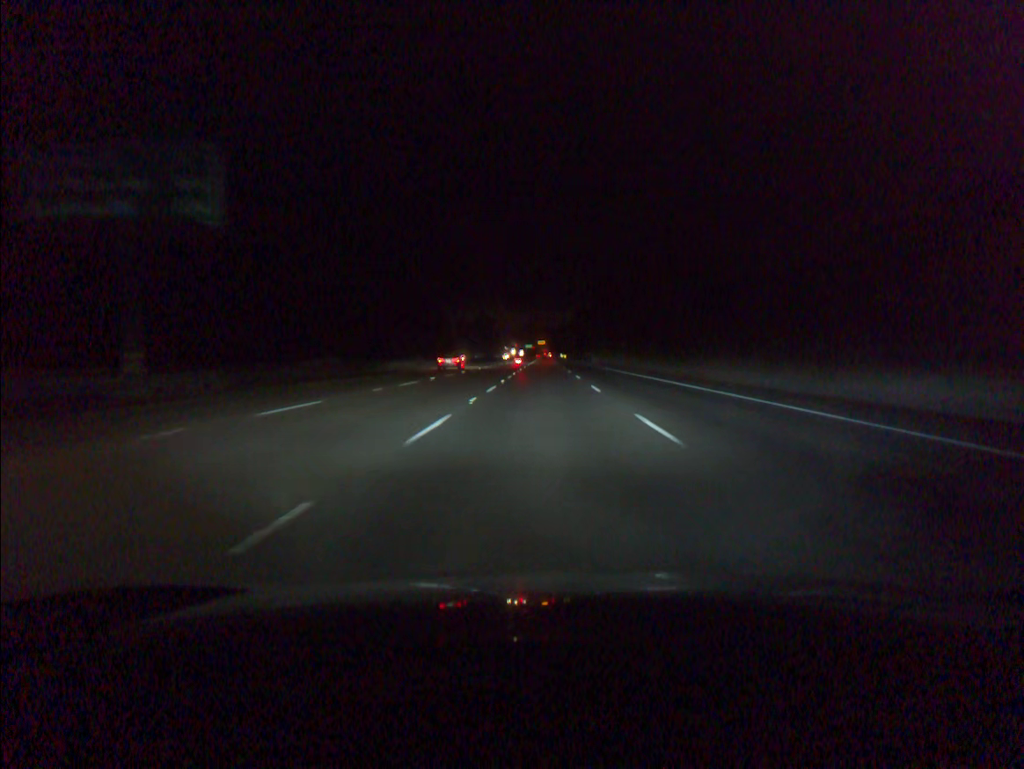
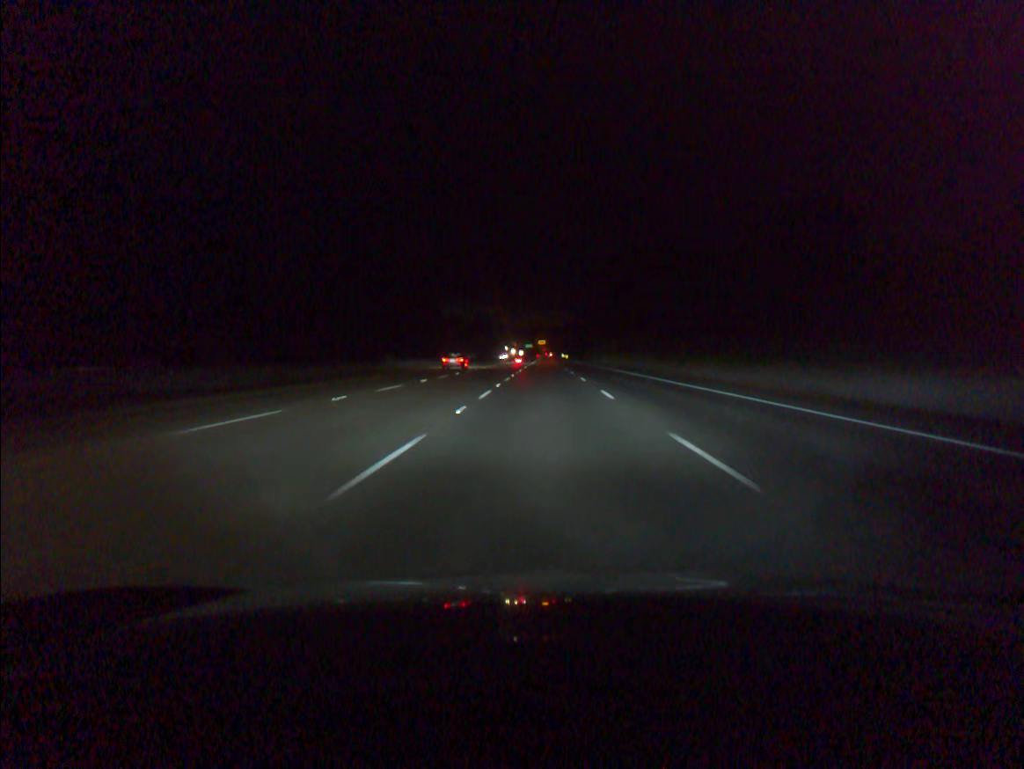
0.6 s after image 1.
(0.0, +18.4) m; 0°
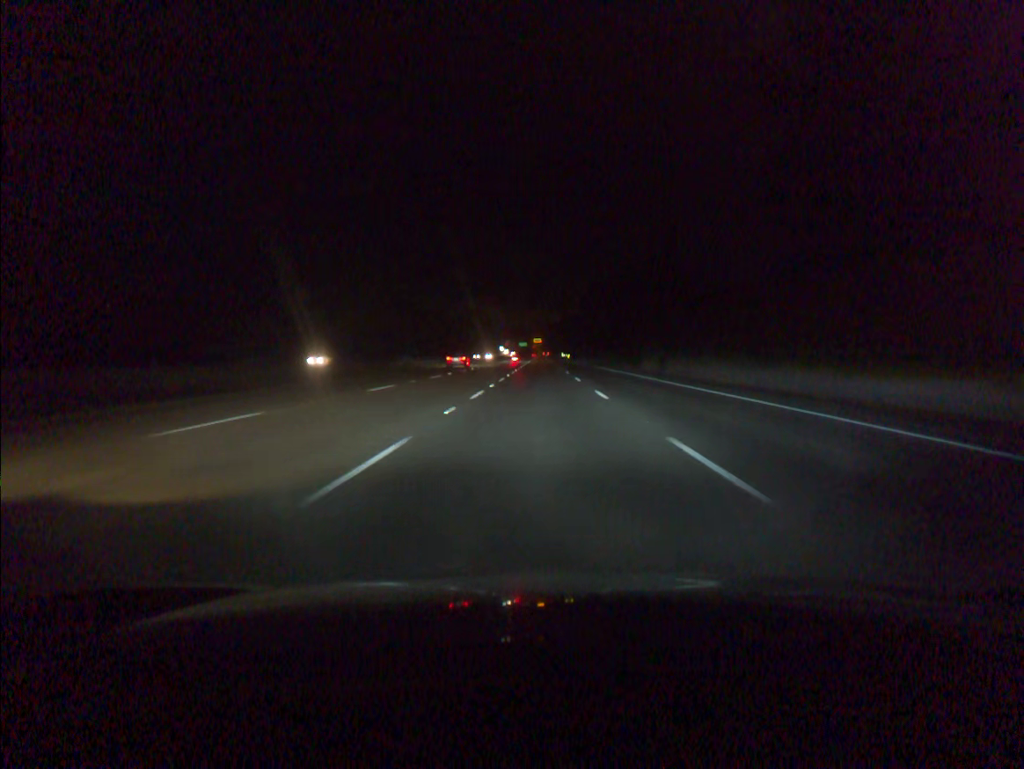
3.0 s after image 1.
(+0.2, +73.6) m; 0°
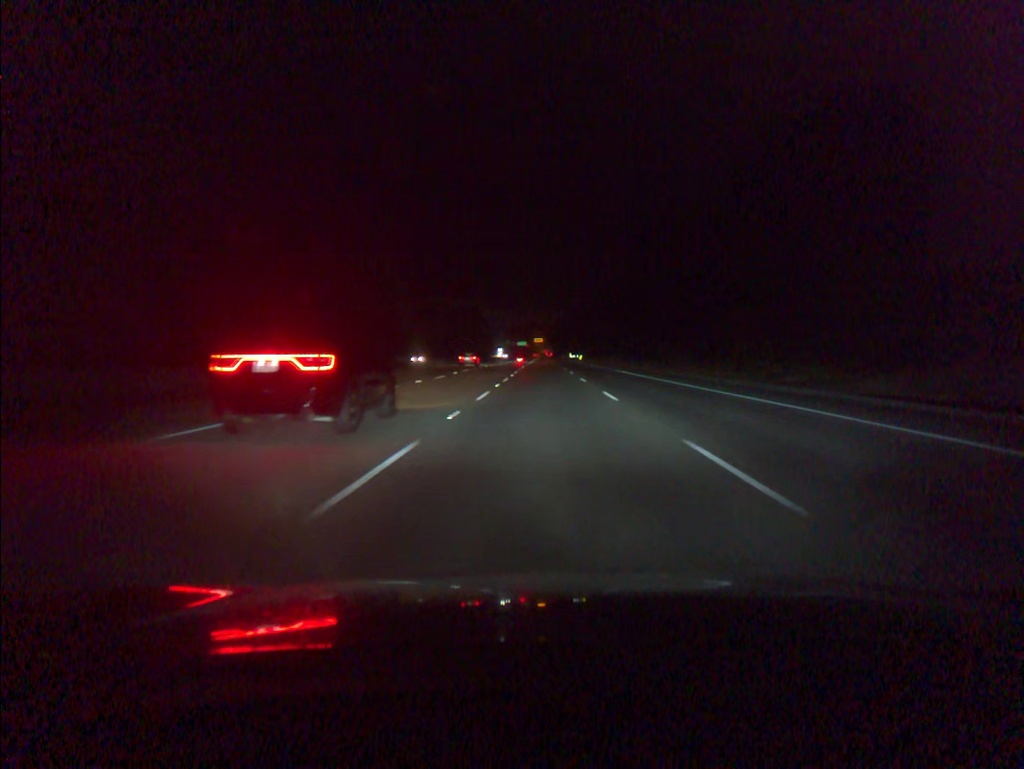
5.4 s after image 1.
(-0.2, +73.5) m; 0°
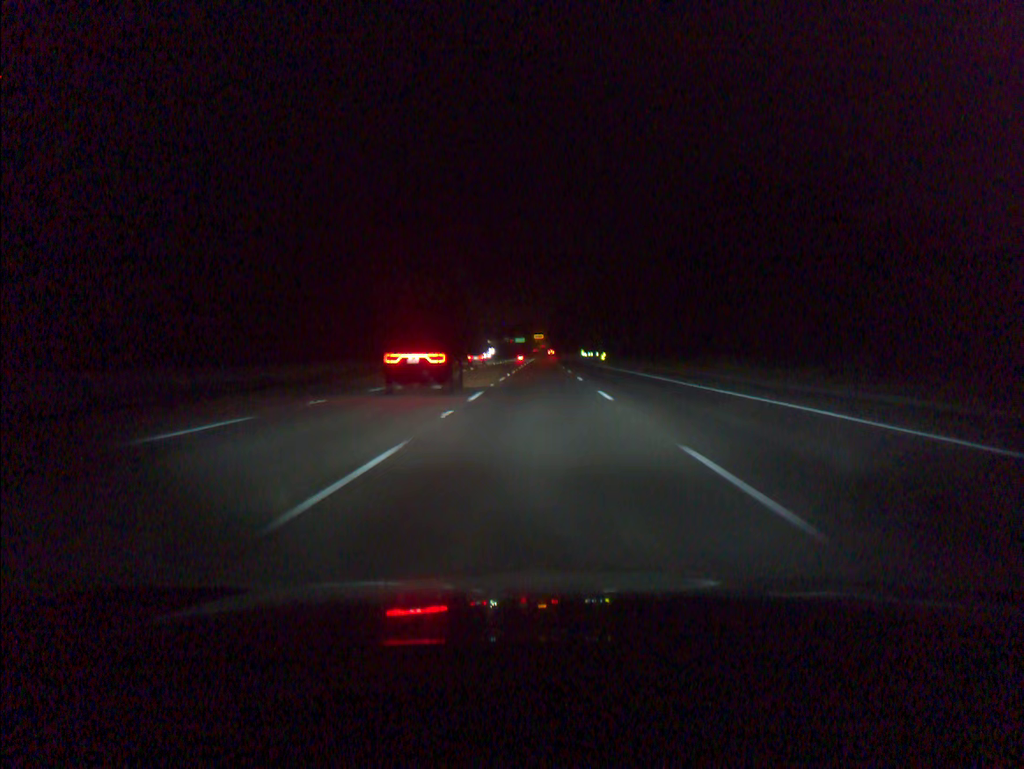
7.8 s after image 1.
(+0.2, +73.4) m; 0°
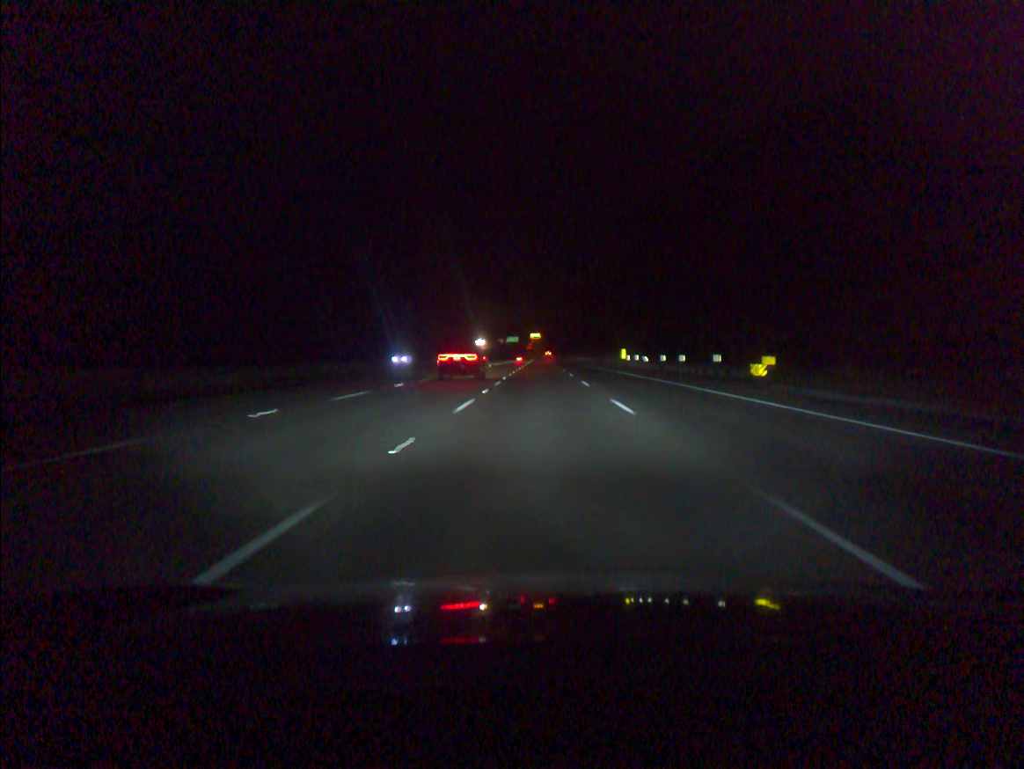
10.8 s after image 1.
(-0.2, +91.8) m; 0°
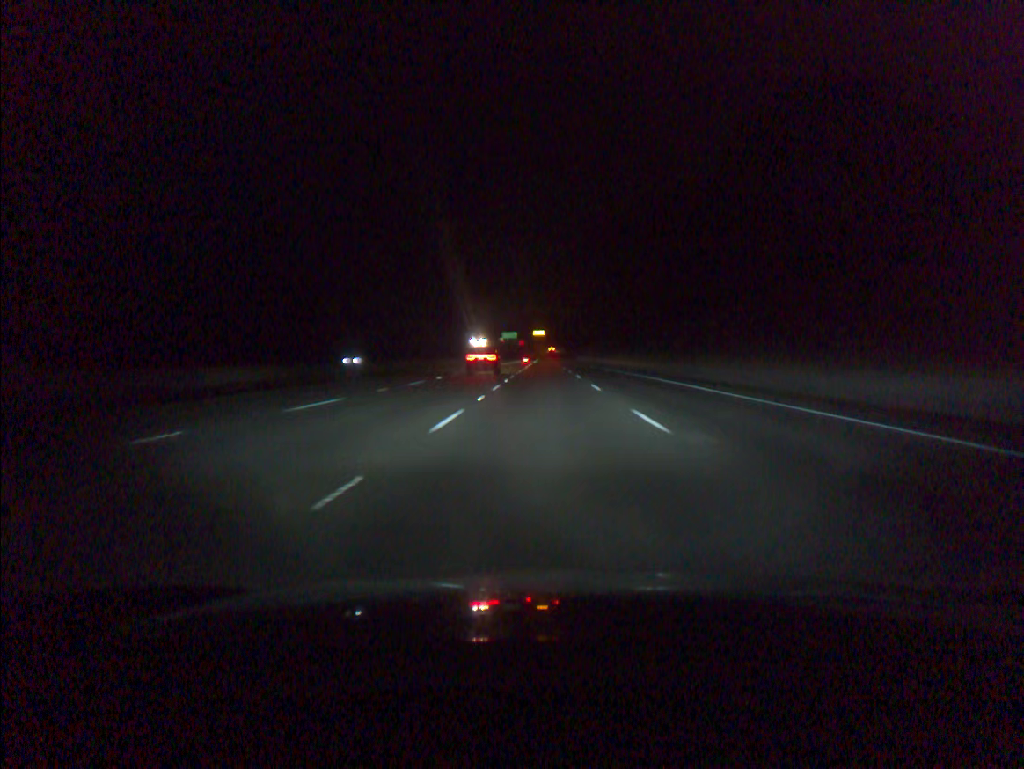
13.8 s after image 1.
(-0.3, +91.5) m; 0°
